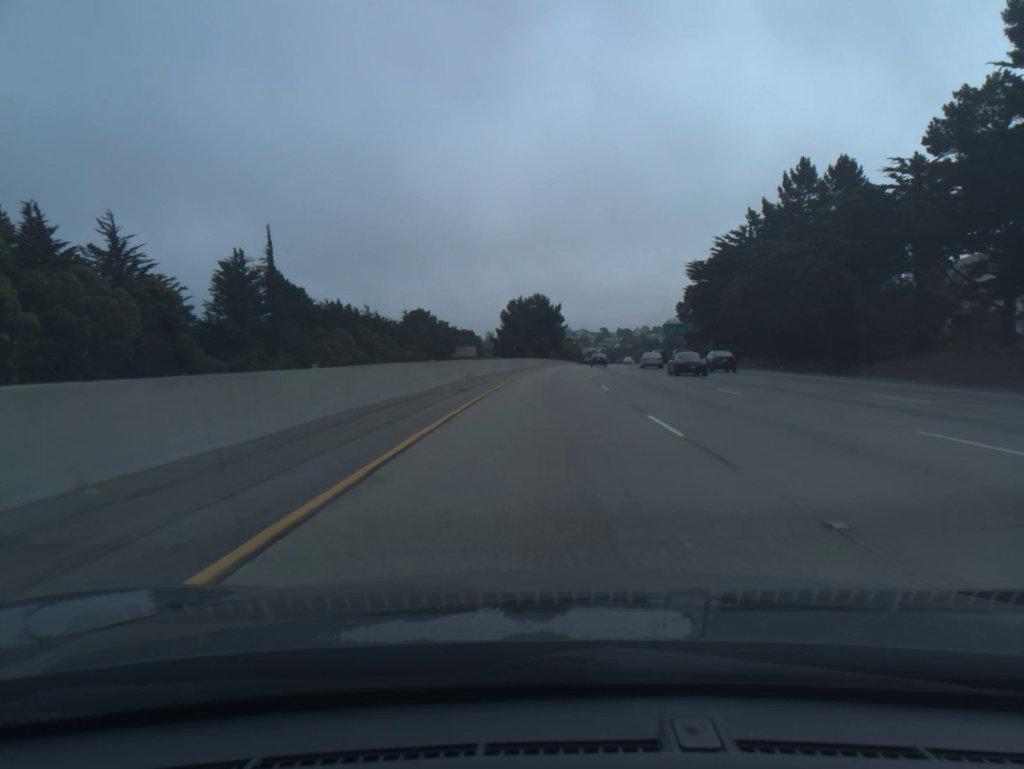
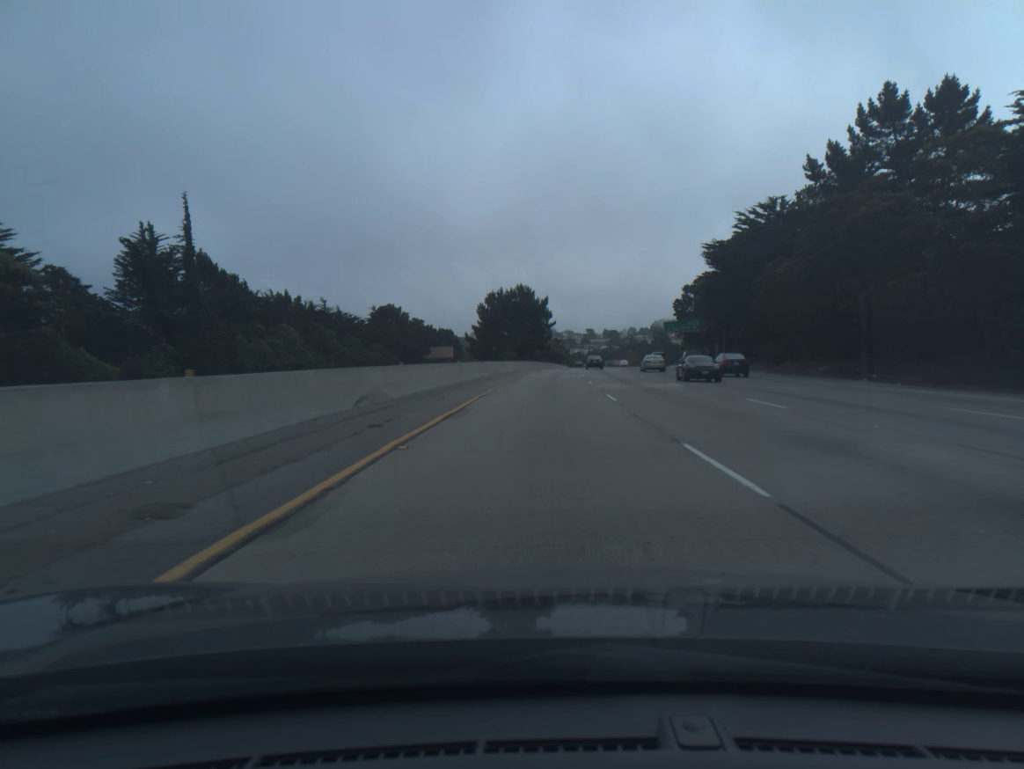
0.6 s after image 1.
(+0.2, +19.6) m; +1°
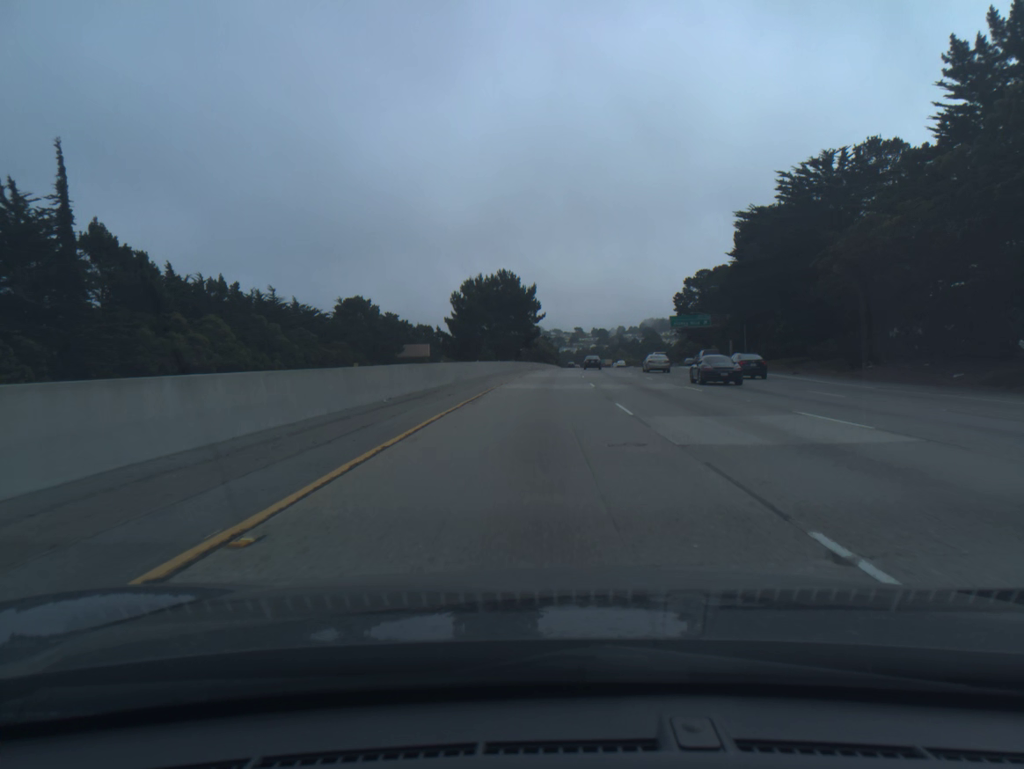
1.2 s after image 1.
(+0.2, +19.6) m; +1°
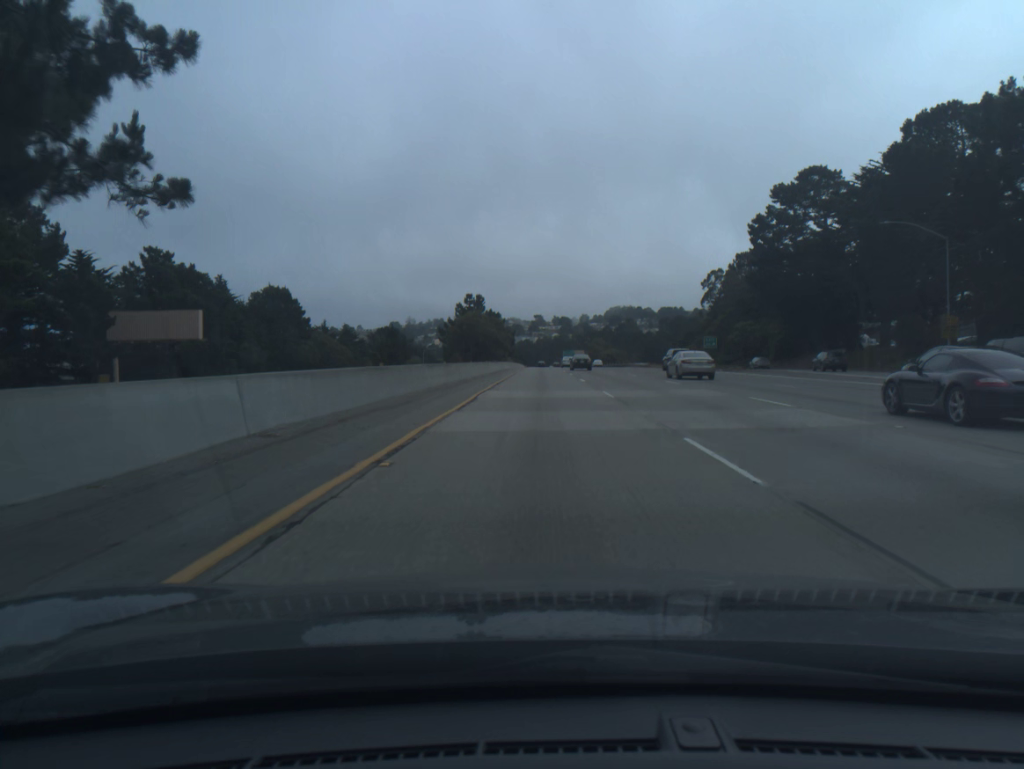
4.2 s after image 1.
(+2.9, +98.4) m; +3°
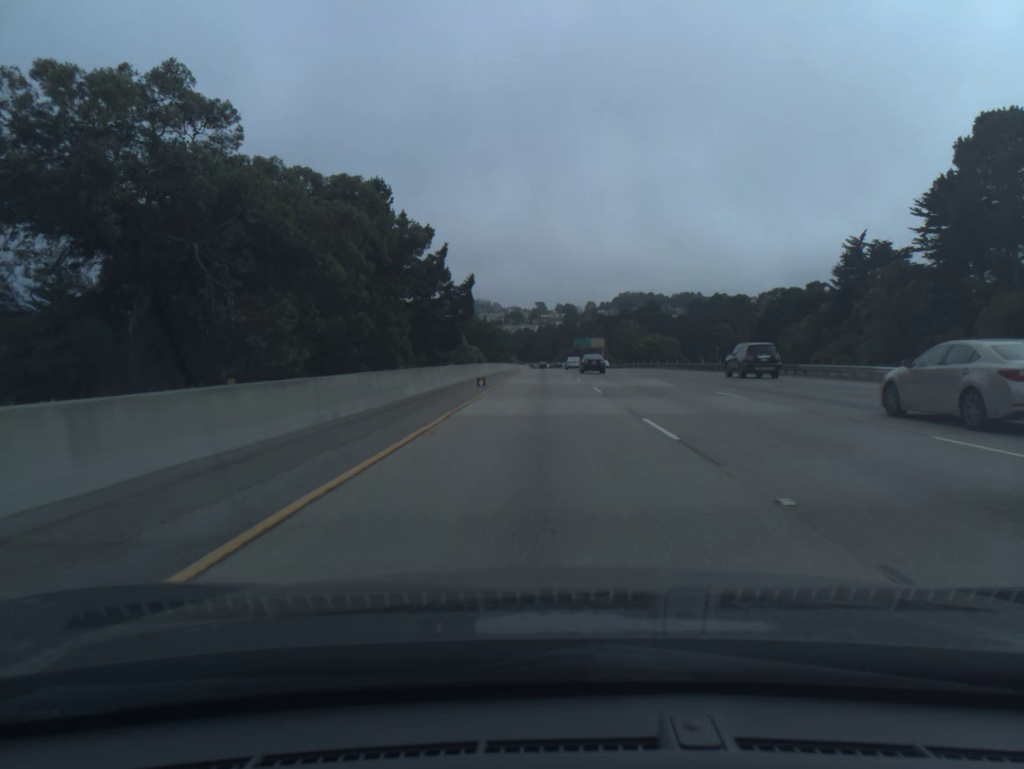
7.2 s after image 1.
(0.0, +98.8) m; 0°
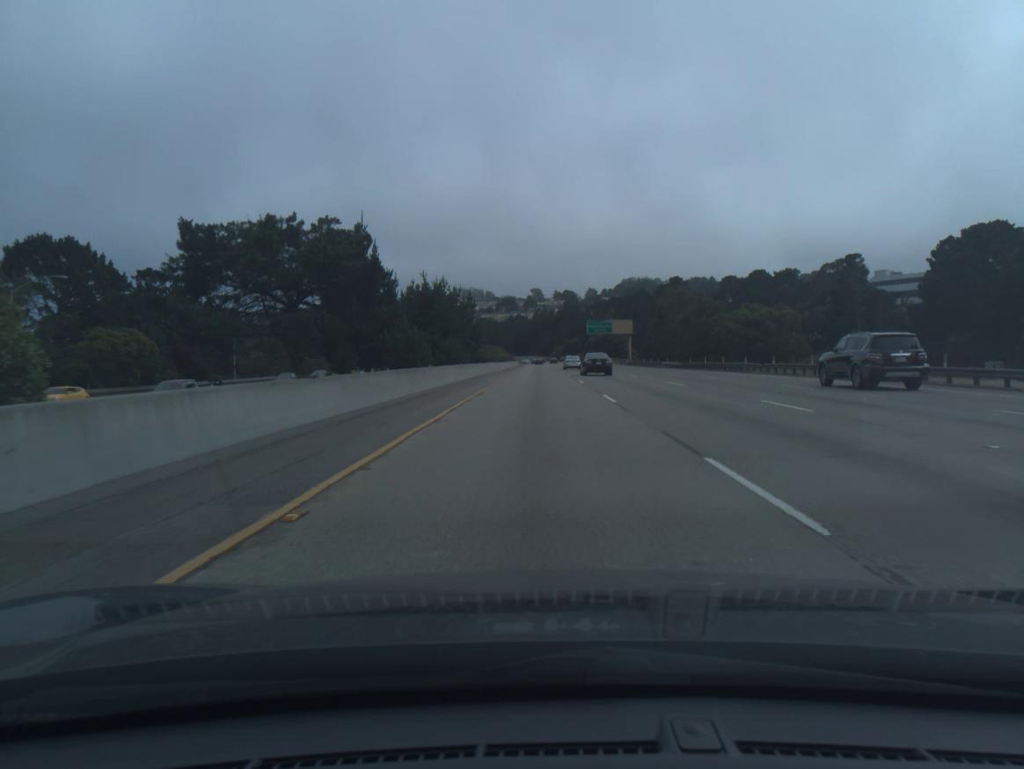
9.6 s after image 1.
(+0.2, +79.0) m; 0°
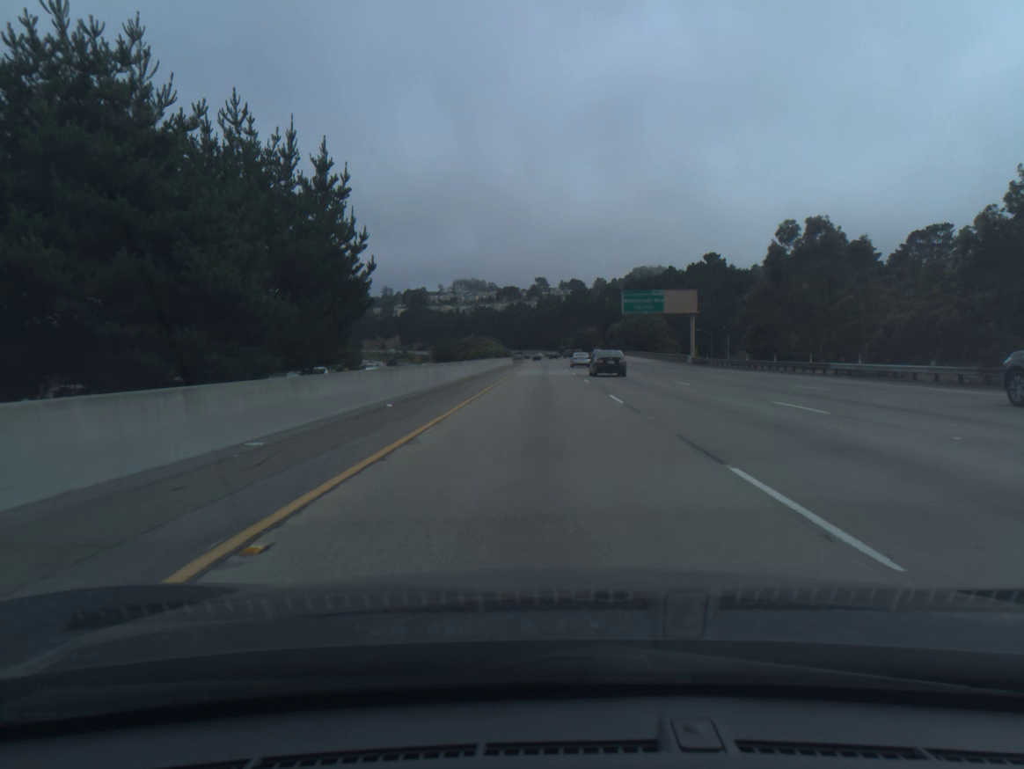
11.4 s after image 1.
(-0.2, +59.3) m; 0°
